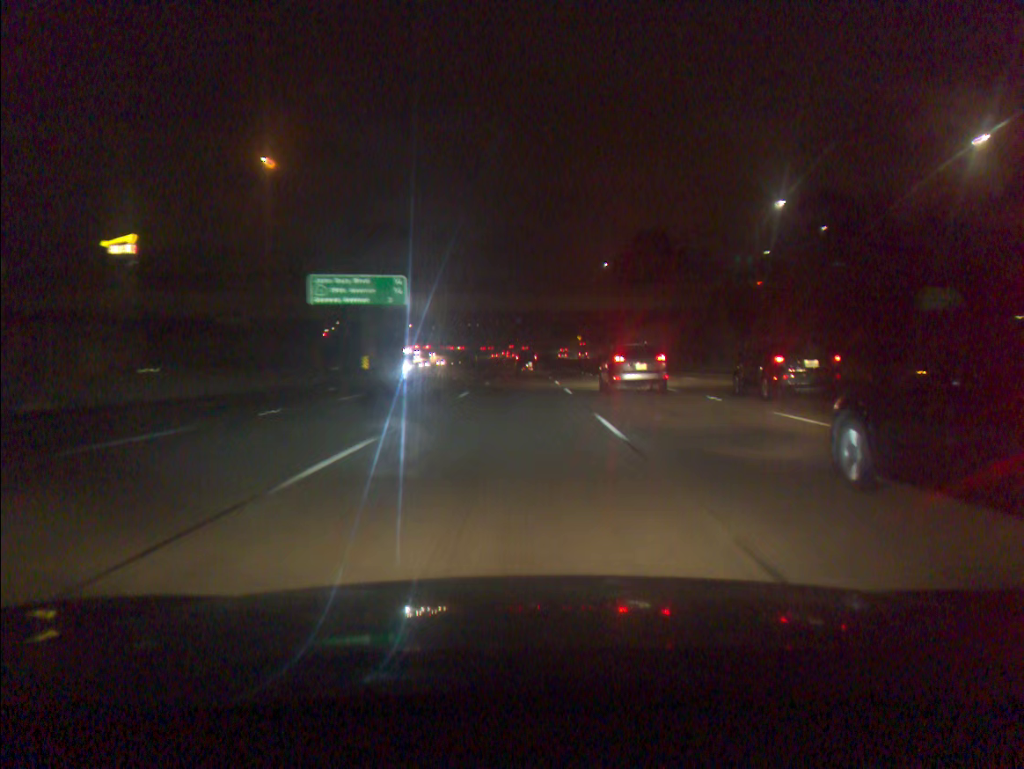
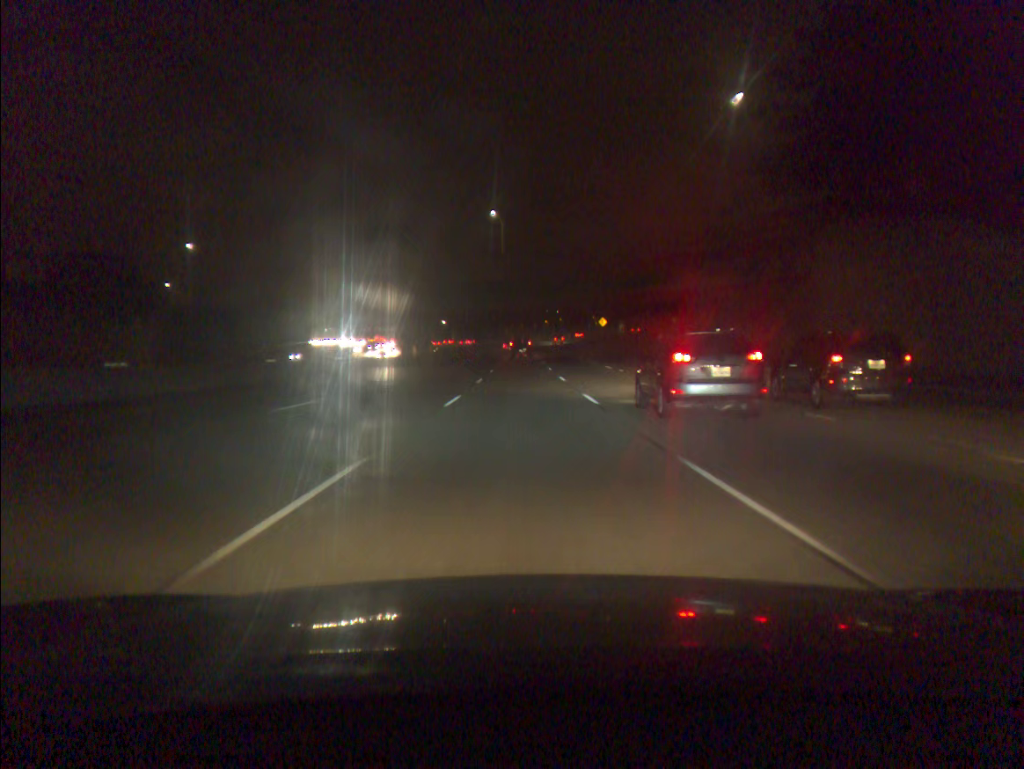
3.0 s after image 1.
(+0.8, +91.8) m; +1°
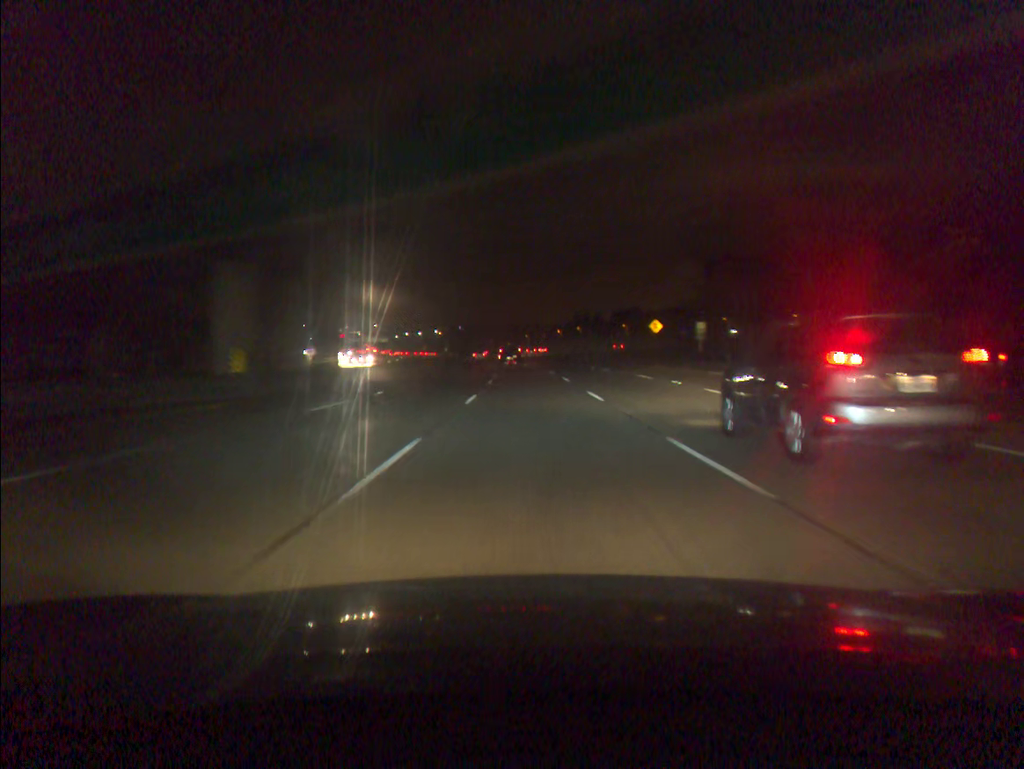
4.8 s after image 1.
(-0.1, +55.0) m; 0°
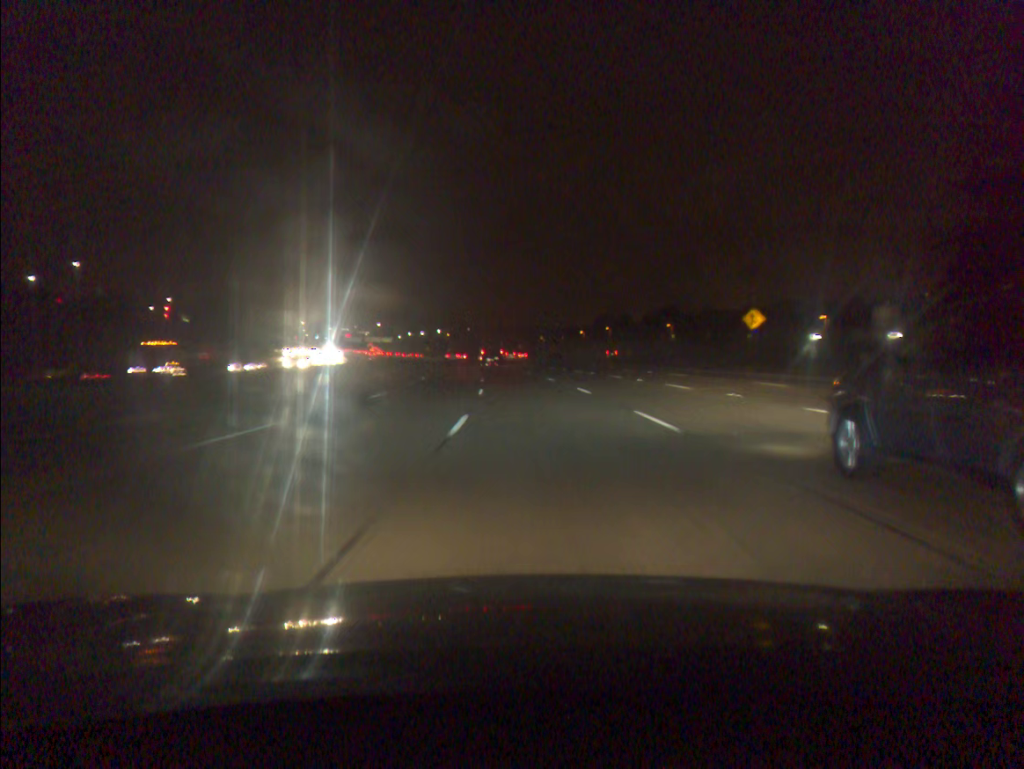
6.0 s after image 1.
(-0.2, +36.5) m; -1°
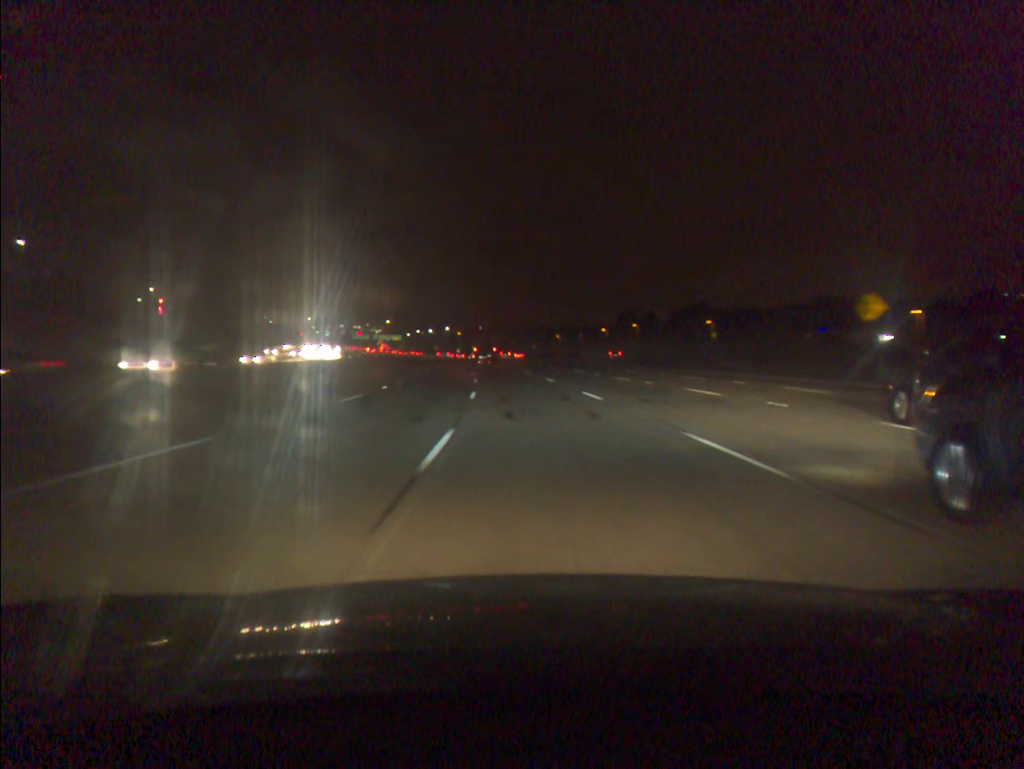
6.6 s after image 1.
(-0.1, +18.2) m; -1°
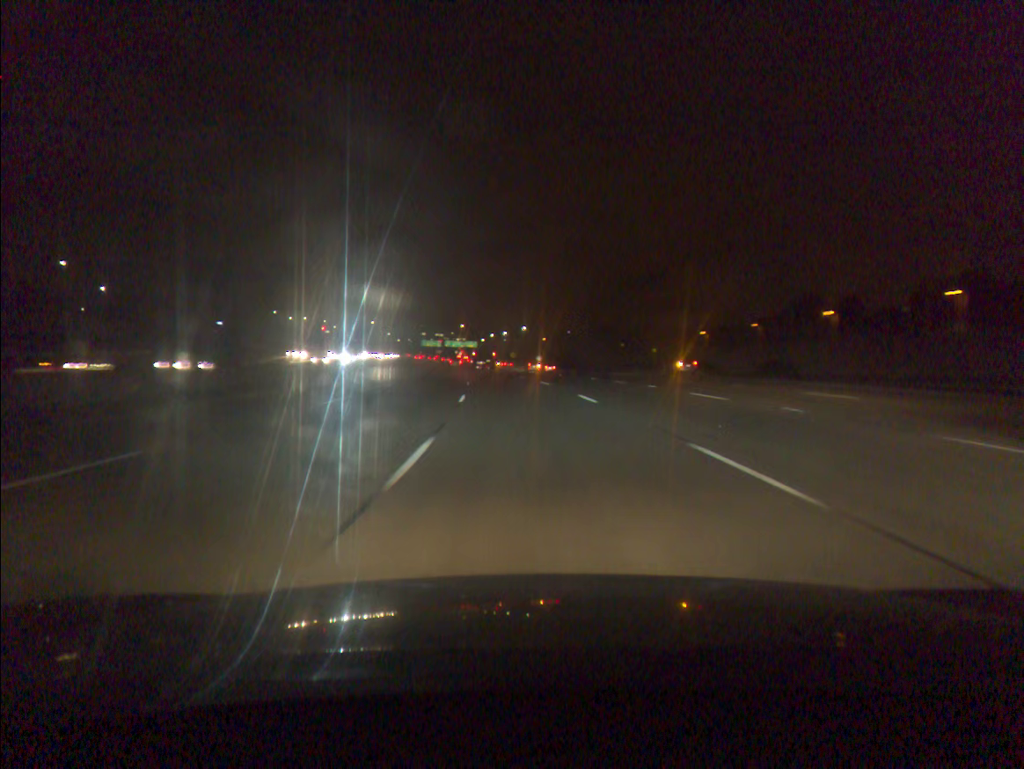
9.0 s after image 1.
(-3.7, +72.3) m; -6°
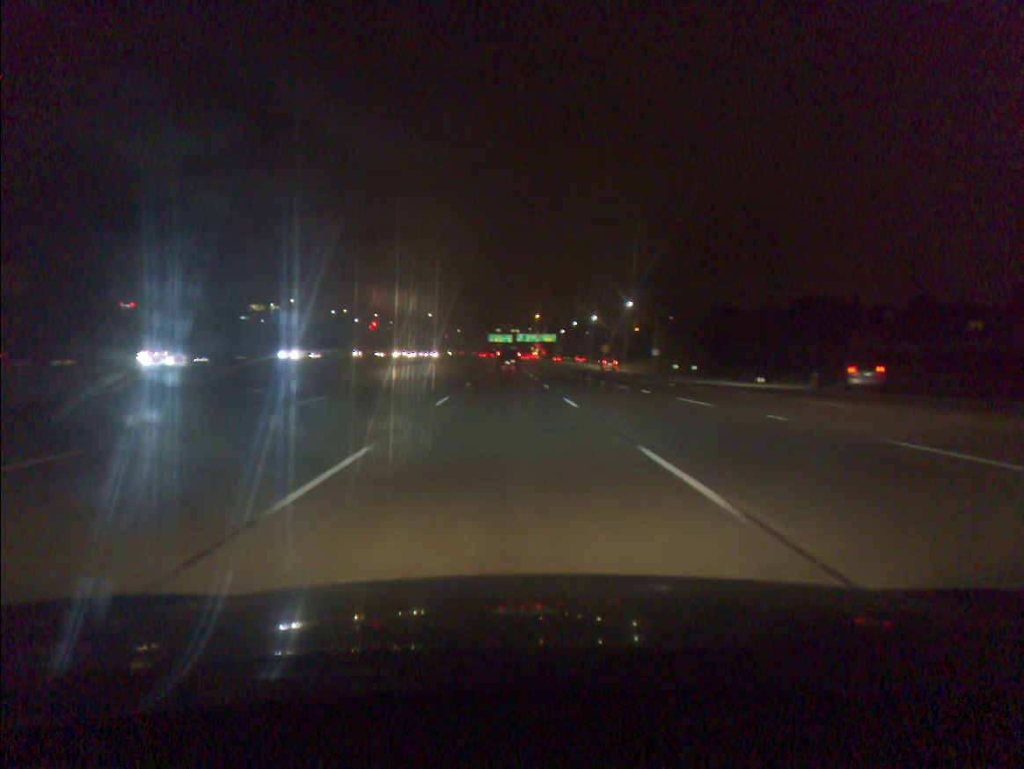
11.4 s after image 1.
(-3.6, +71.8) m; -6°
